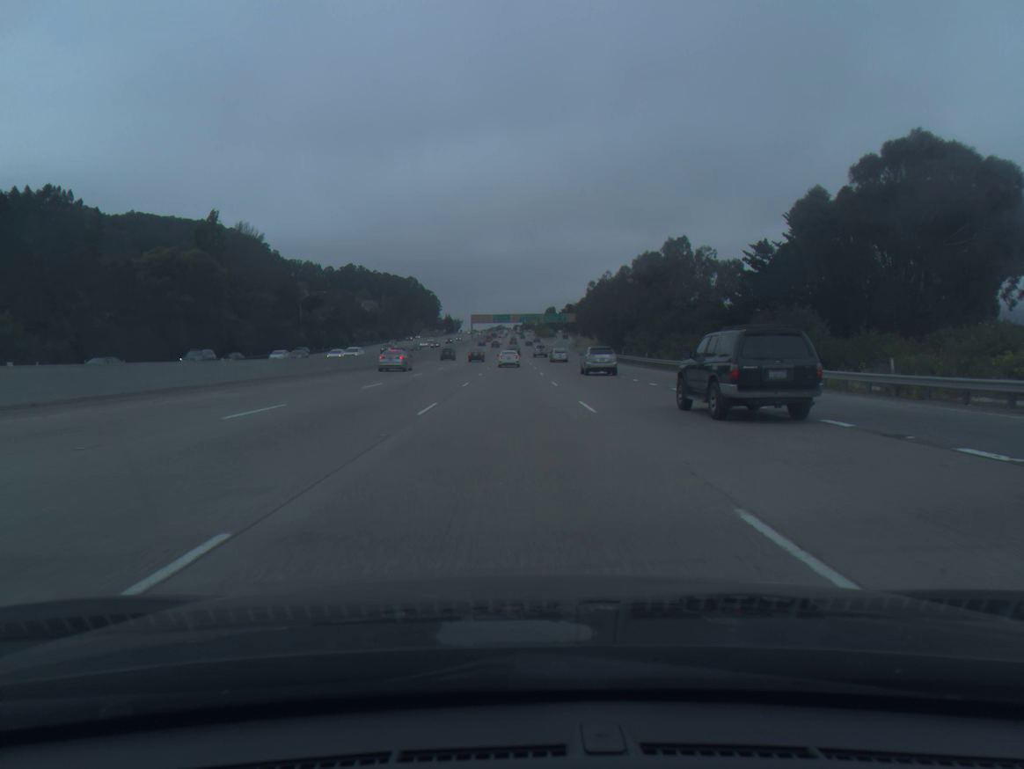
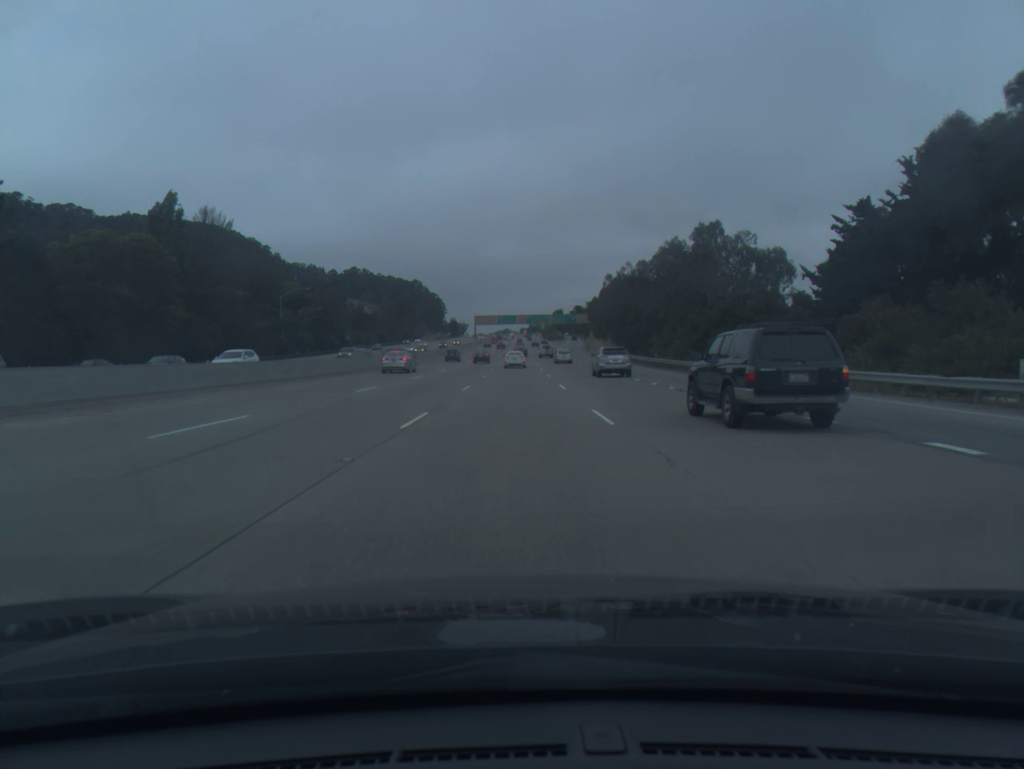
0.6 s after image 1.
(-0.1, +17.4) m; 0°
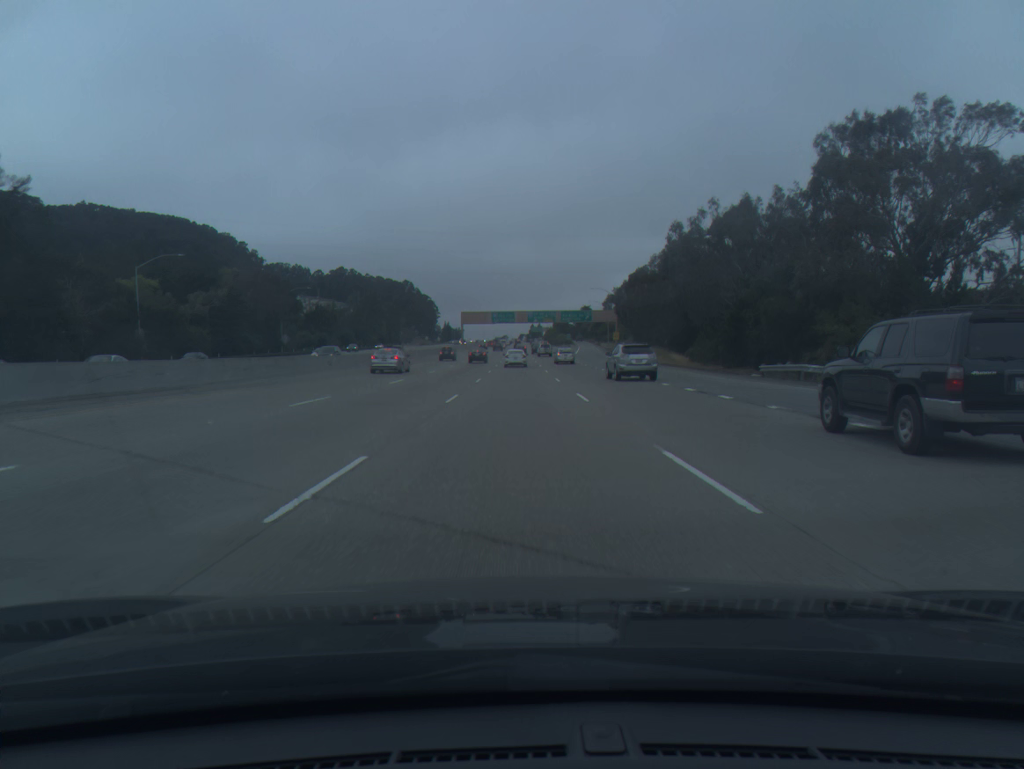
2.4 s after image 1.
(-0.2, +51.7) m; 0°
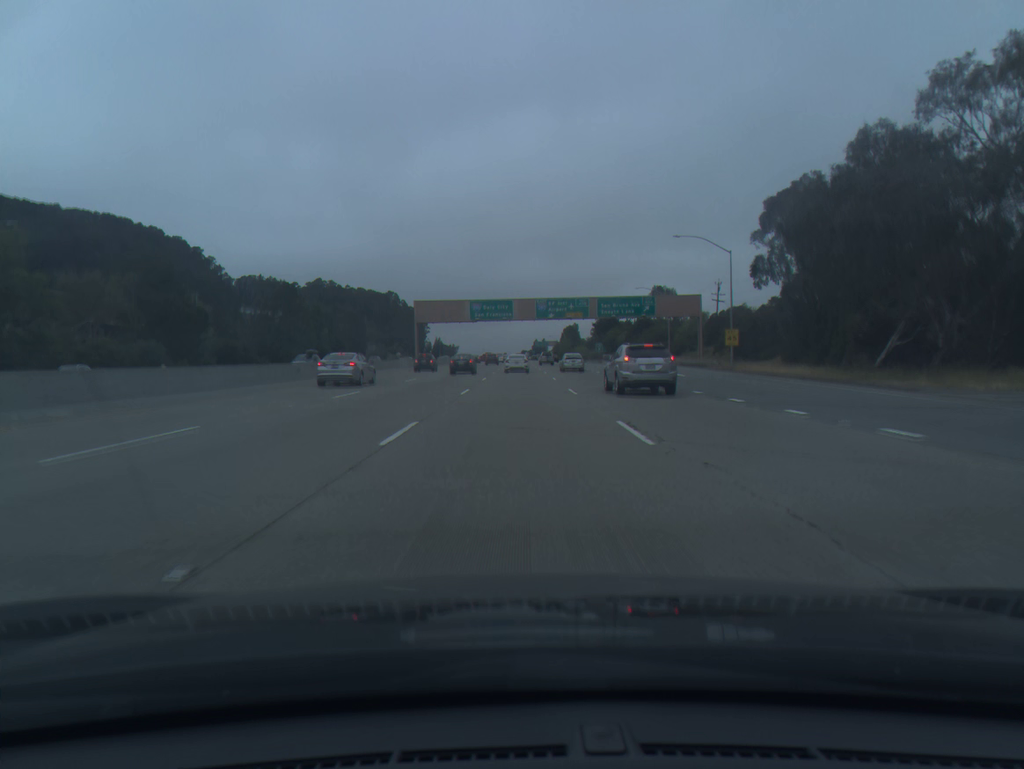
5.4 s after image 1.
(-0.1, +82.9) m; 0°
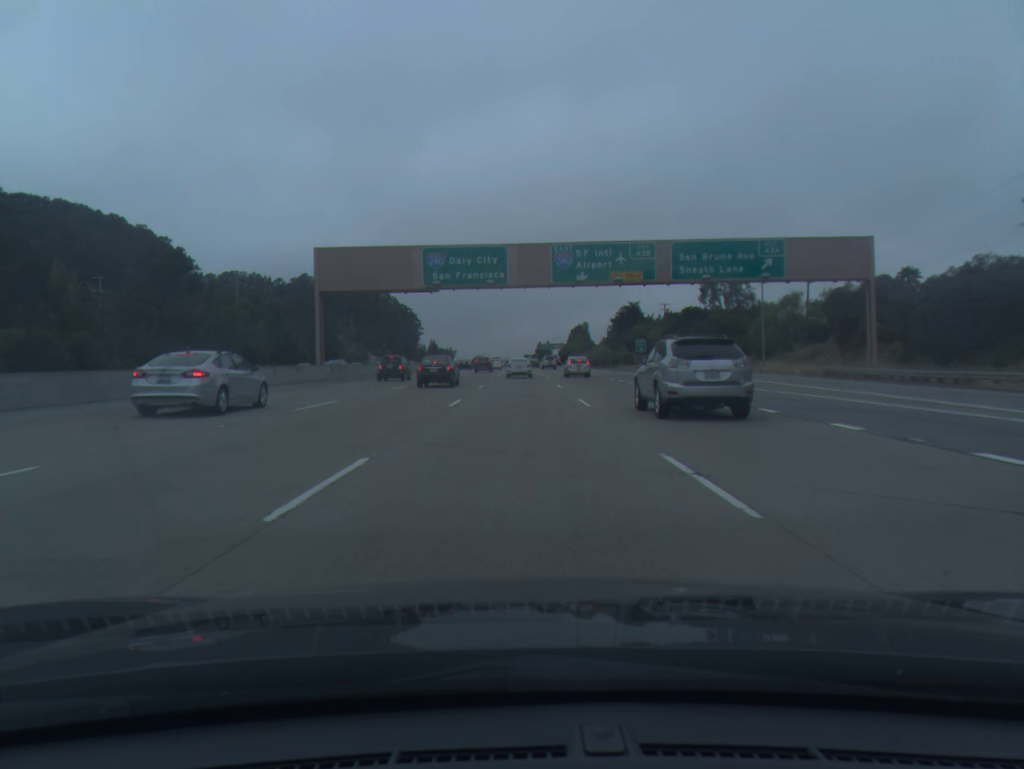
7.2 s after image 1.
(+0.1, +48.2) m; 0°
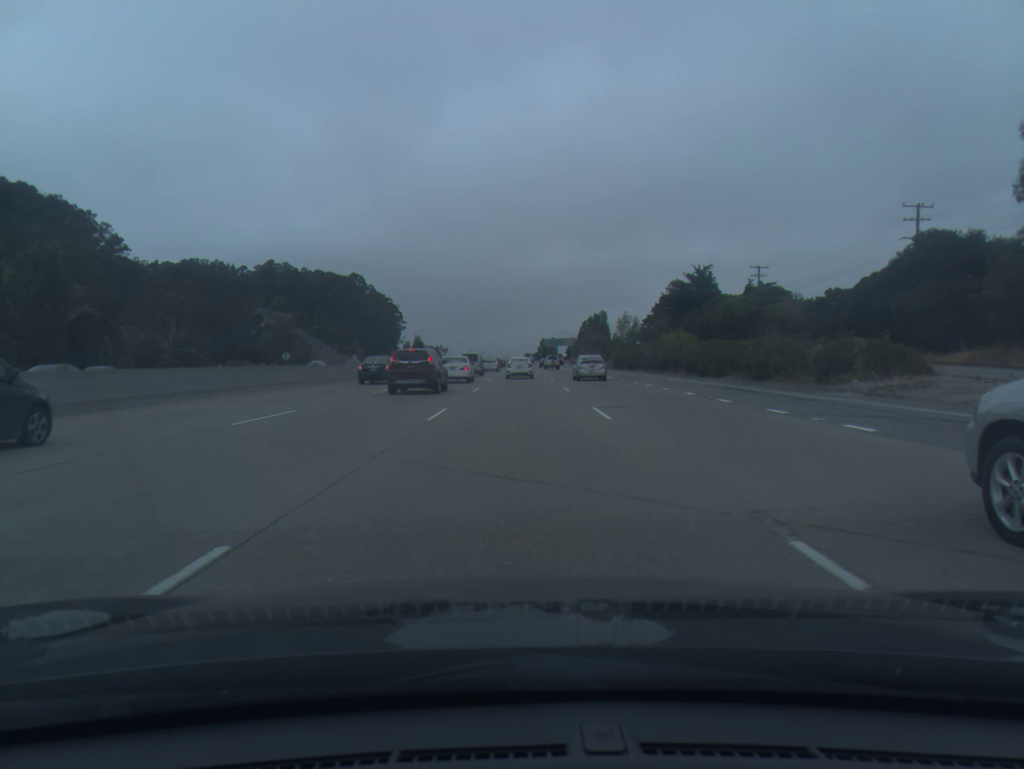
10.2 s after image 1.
(+0.1, +77.6) m; 0°
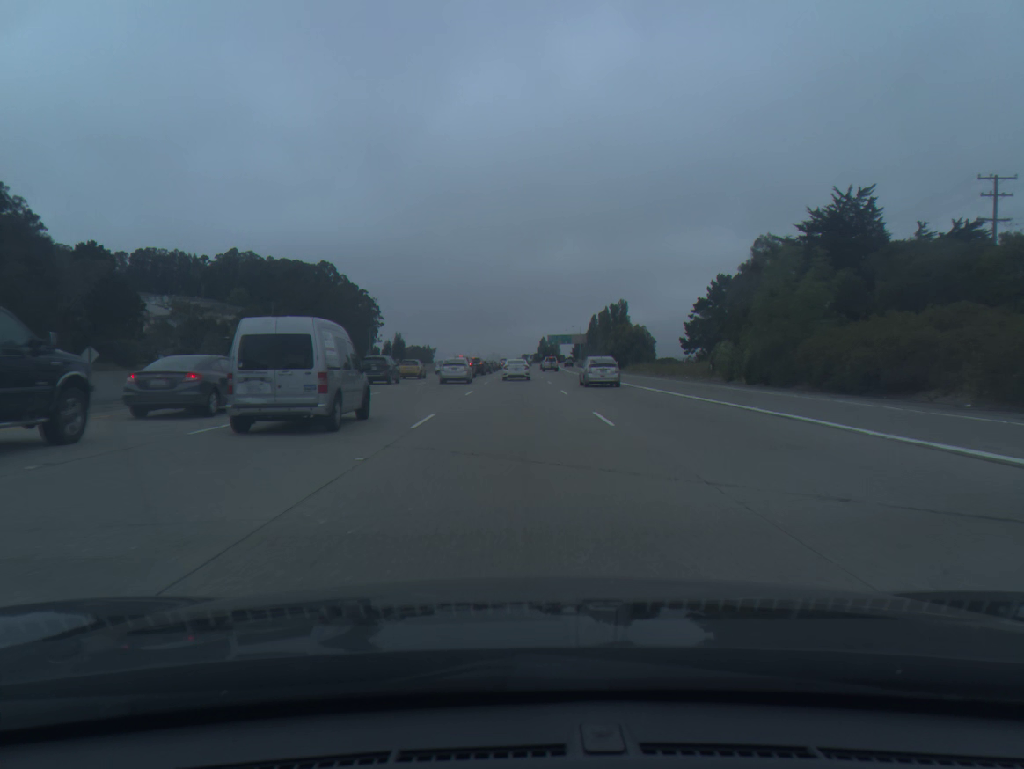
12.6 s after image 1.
(+0.4, +59.9) m; 0°
